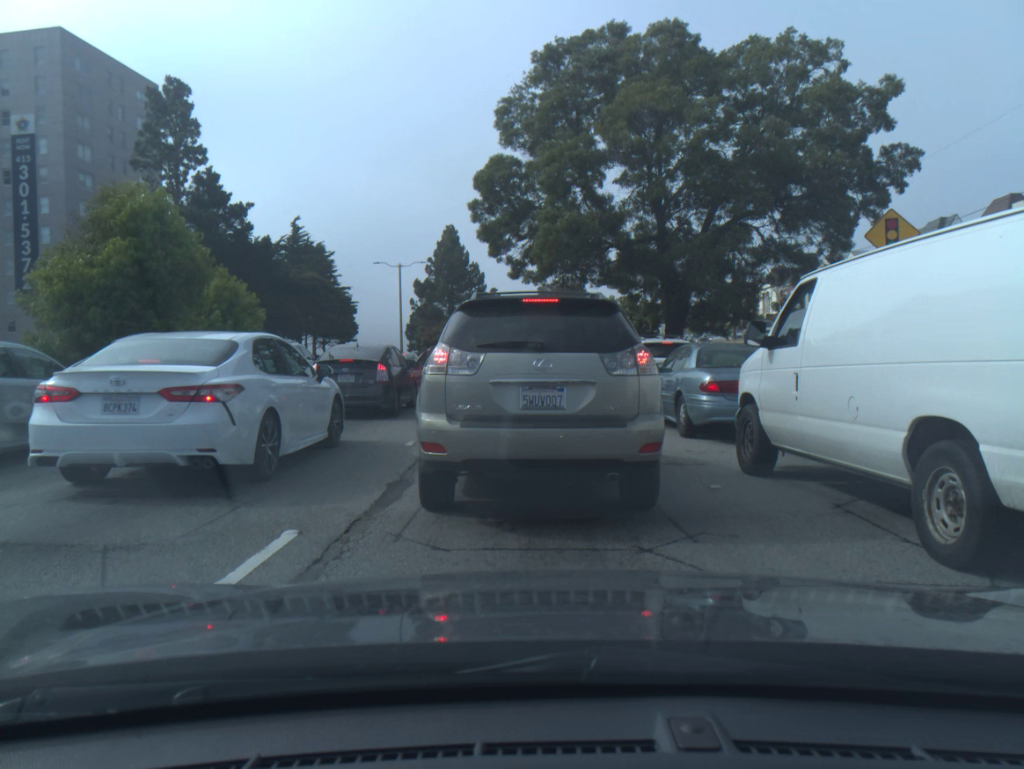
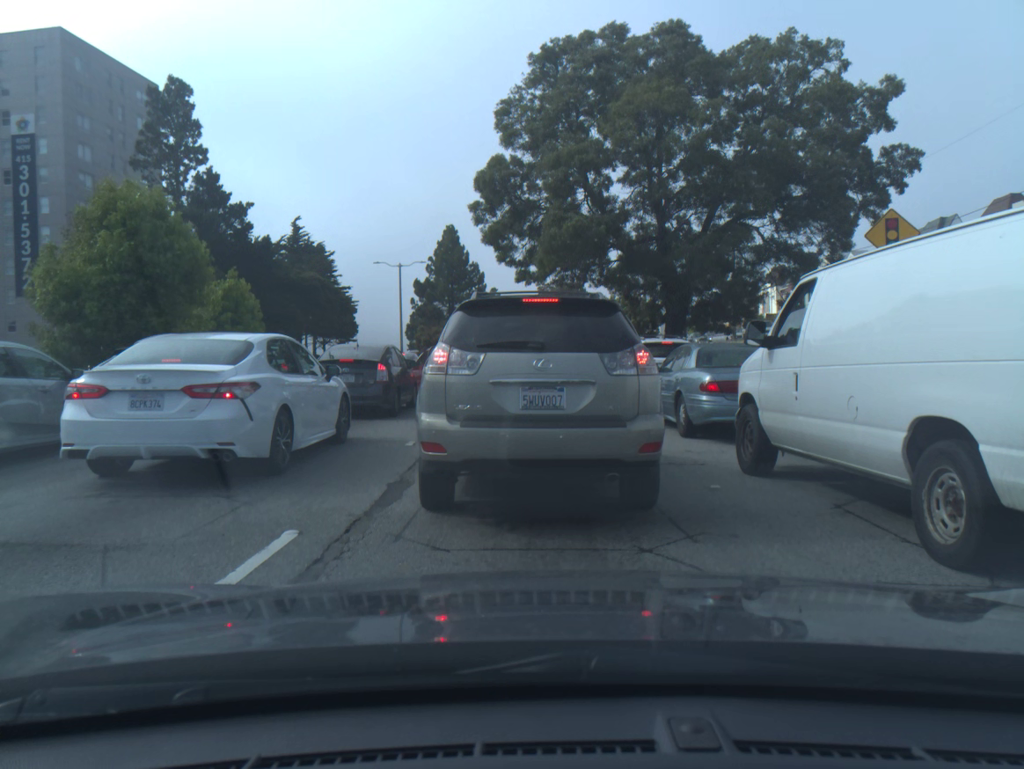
(0.0, 0.0) m; 0°
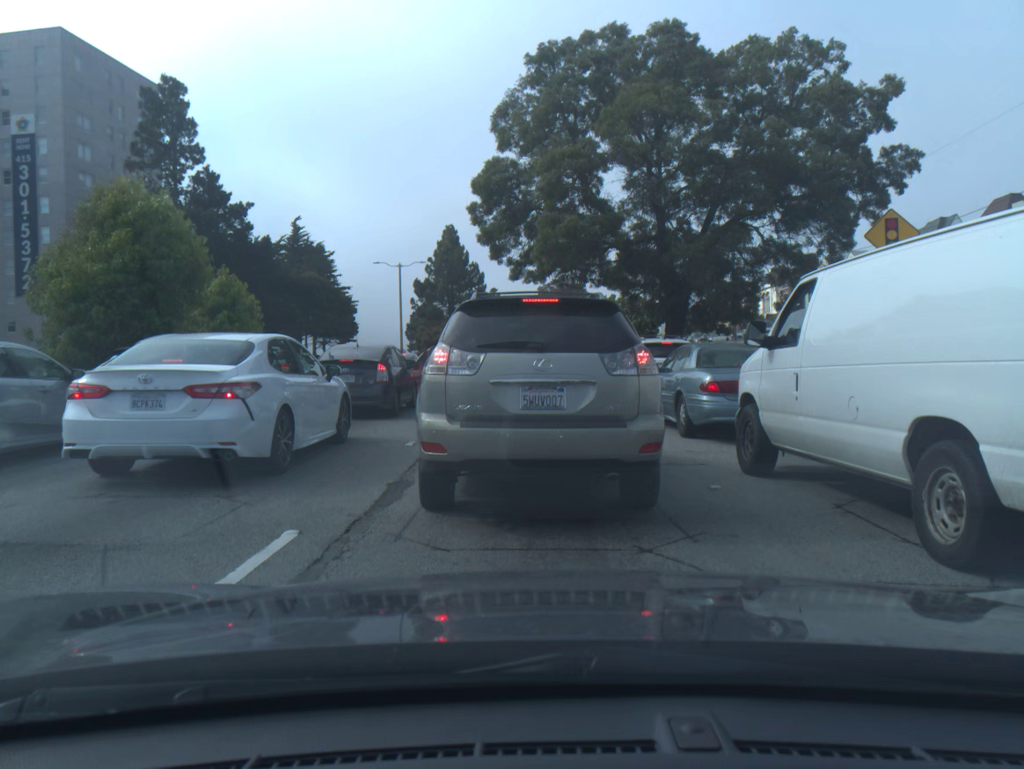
(0.0, 0.0) m; 0°
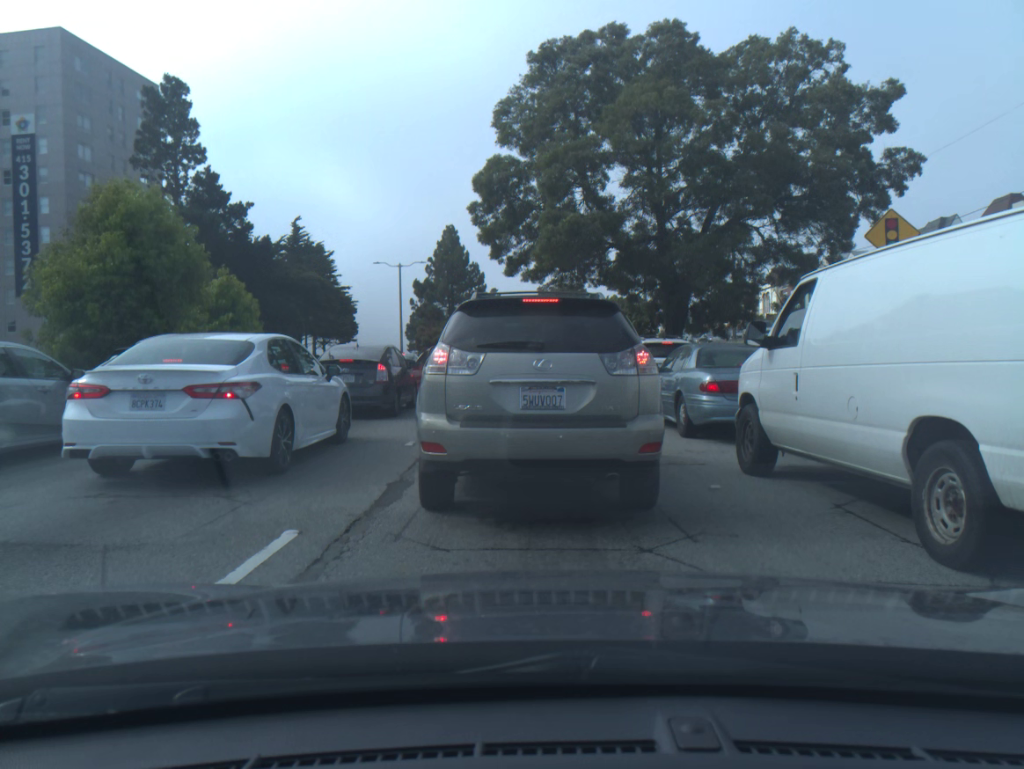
(0.0, 0.0) m; 0°
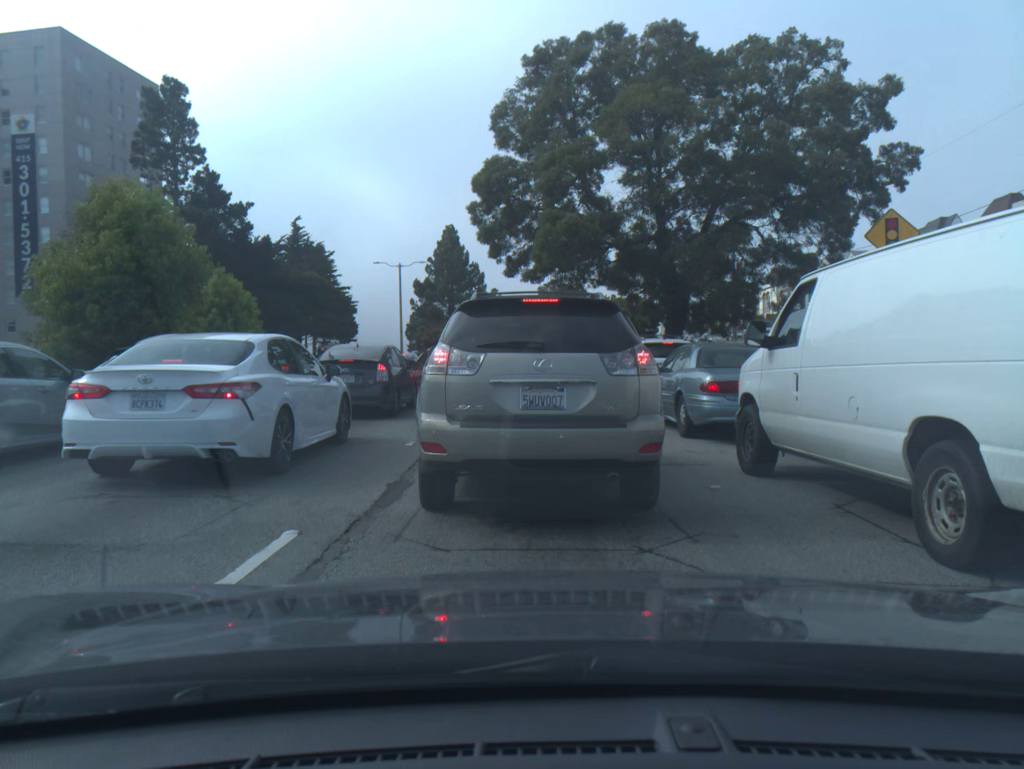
(0.0, 0.0) m; 0°
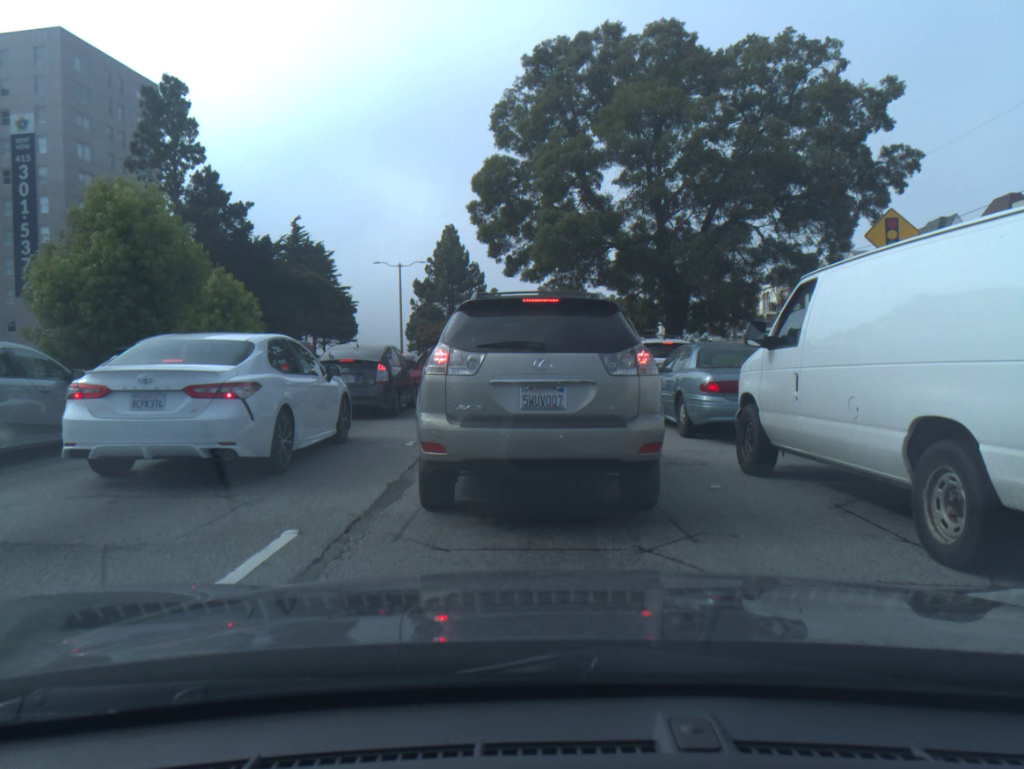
(0.0, 0.0) m; 0°
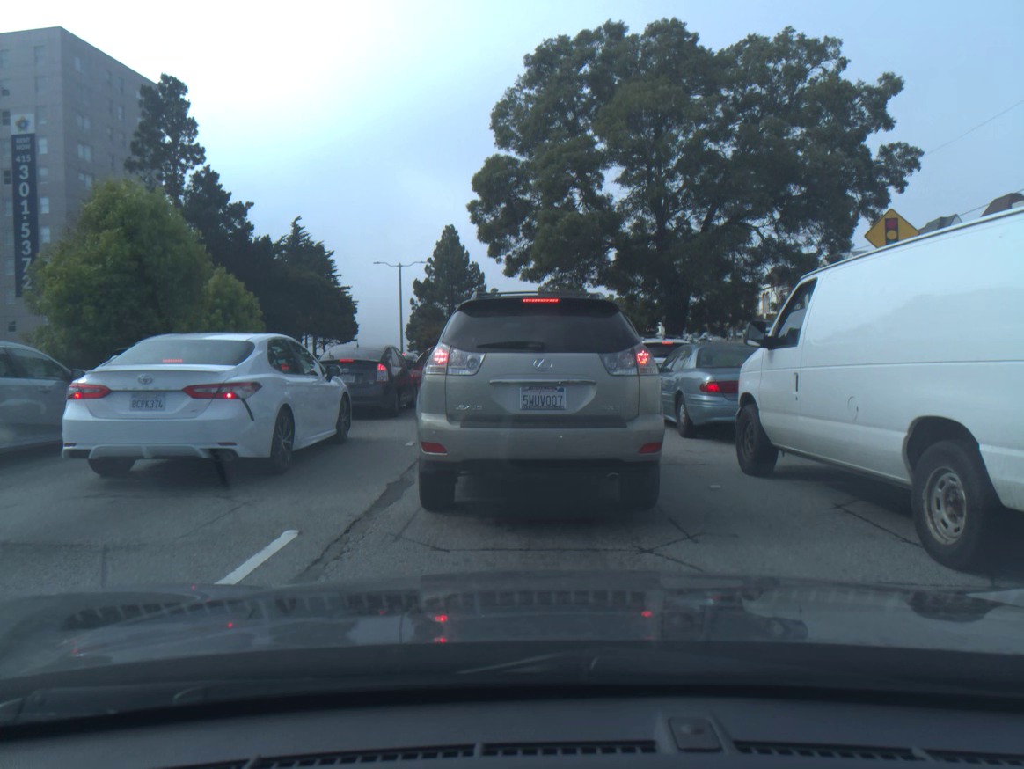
(0.0, 0.0) m; 0°
